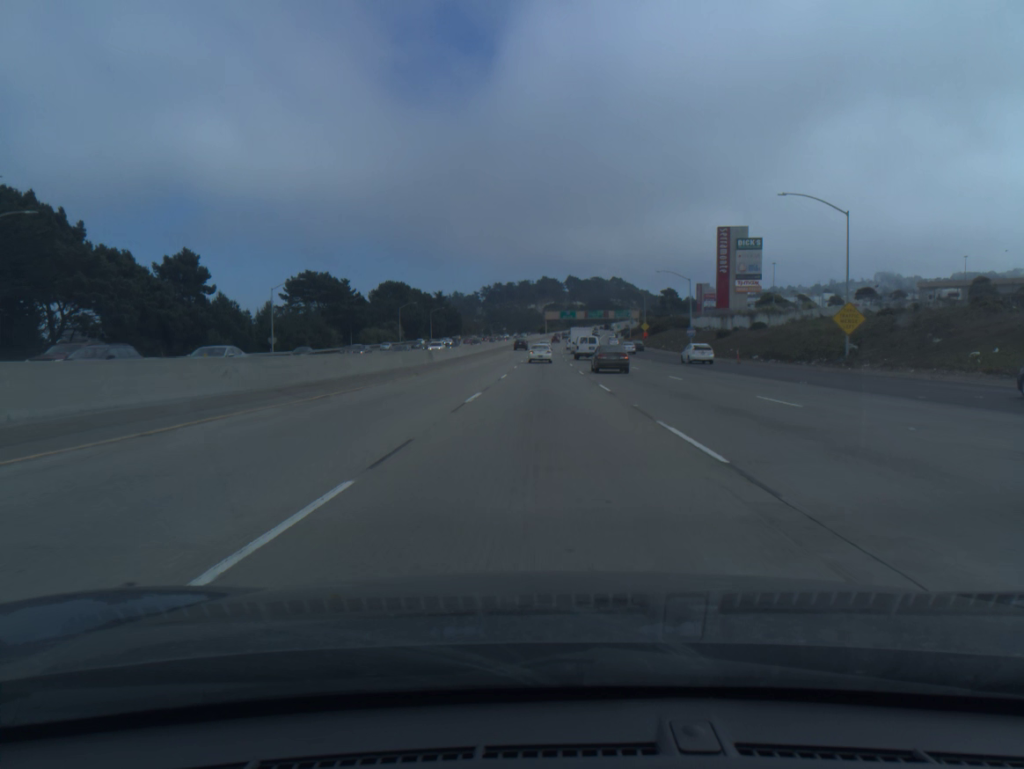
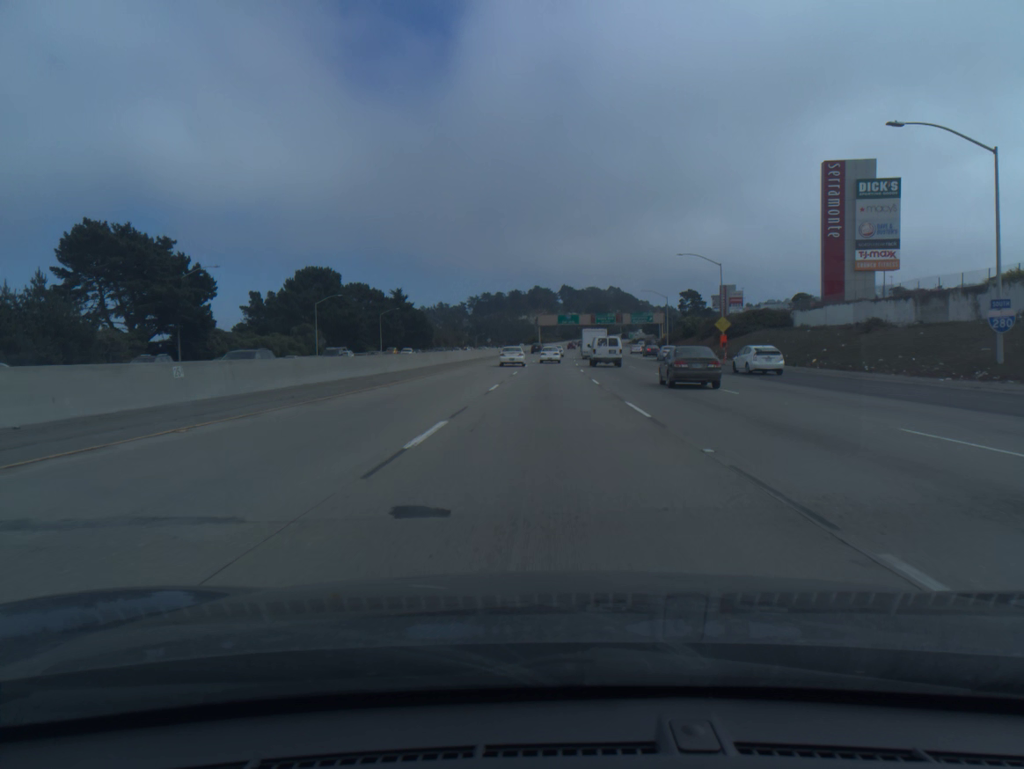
(+0.3, +66.9) m; +1°
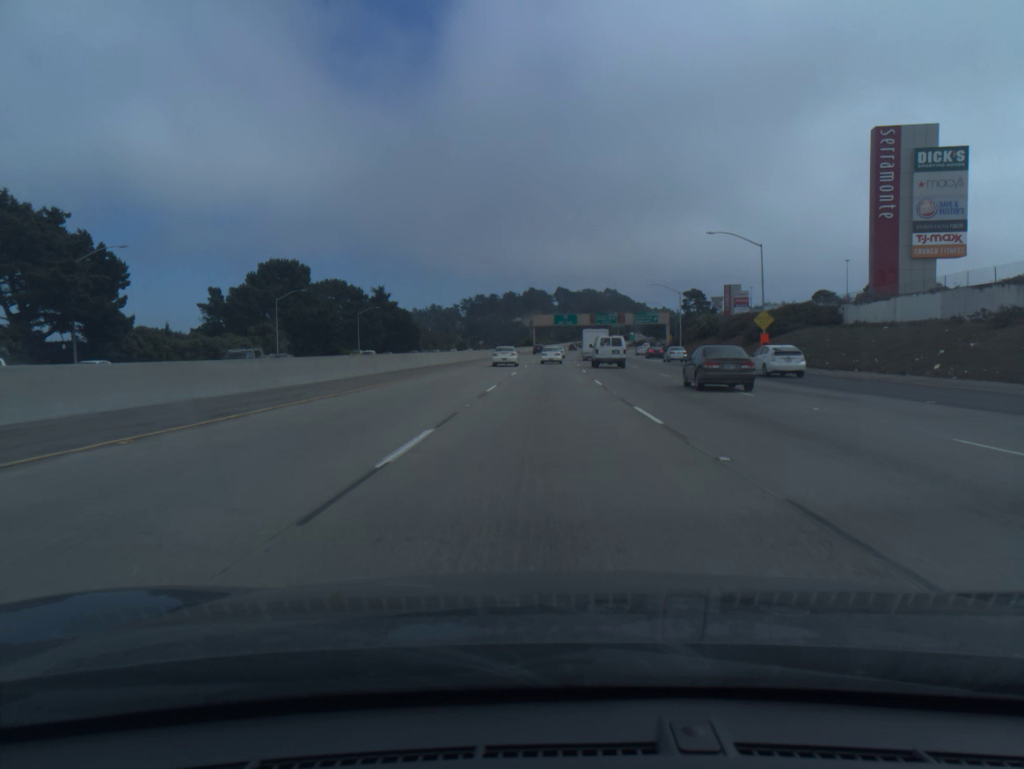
(0.0, +16.3) m; 0°
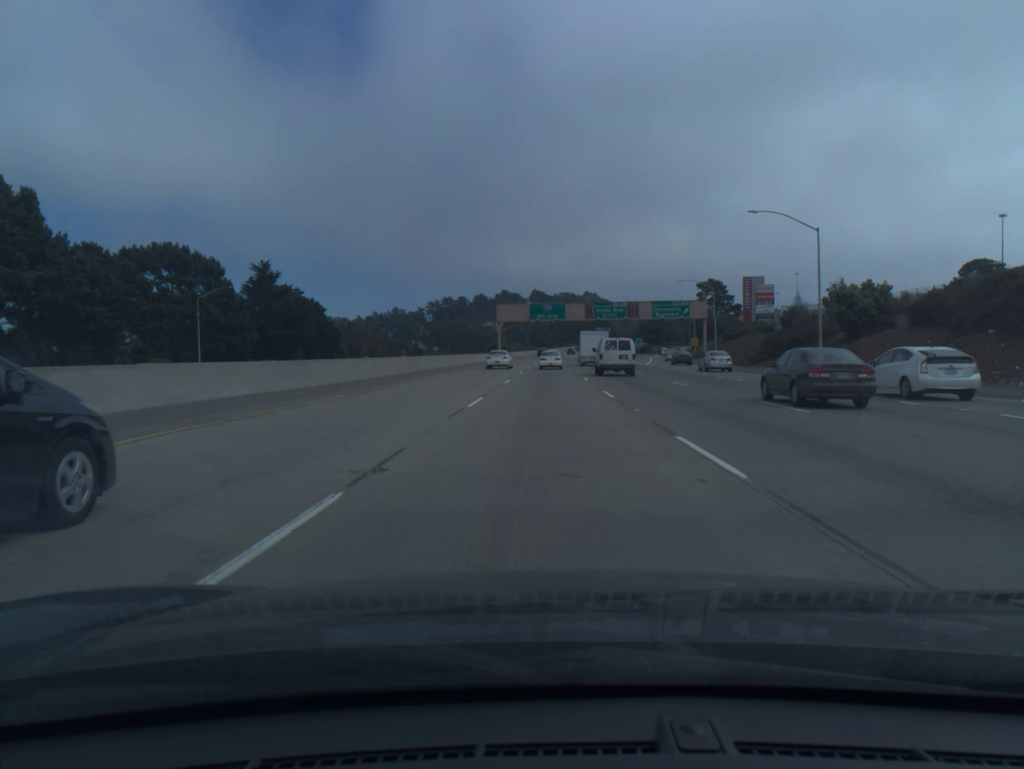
(+1.0, +63.8) m; +2°
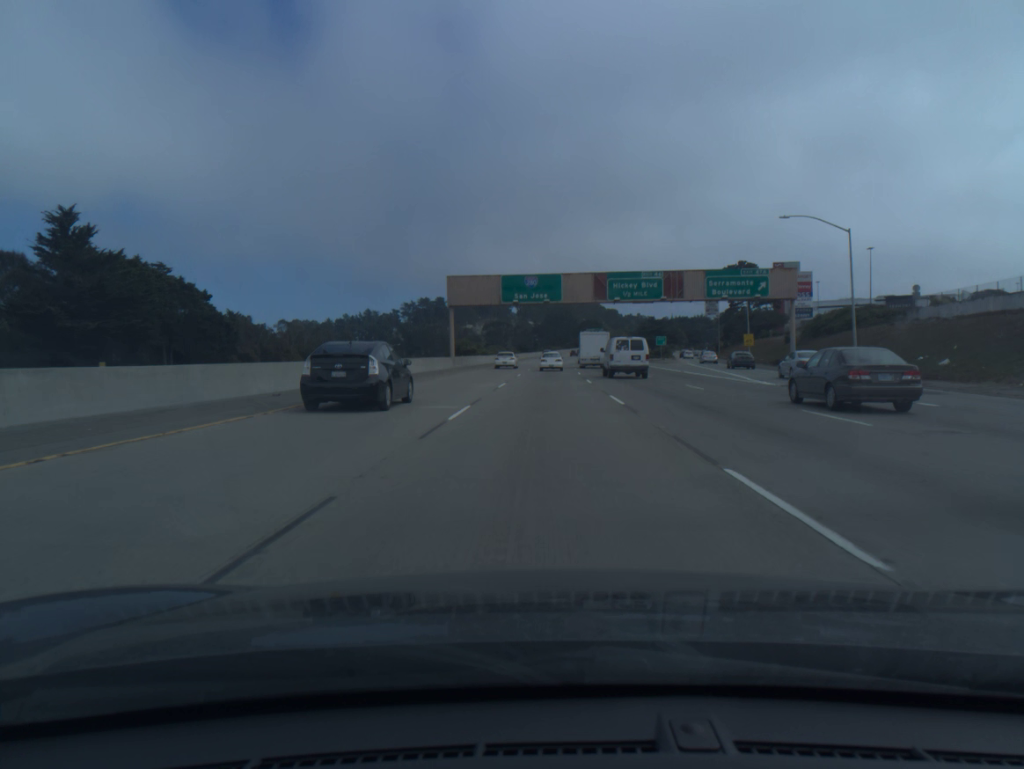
(+0.5, +47.2) m; +1°
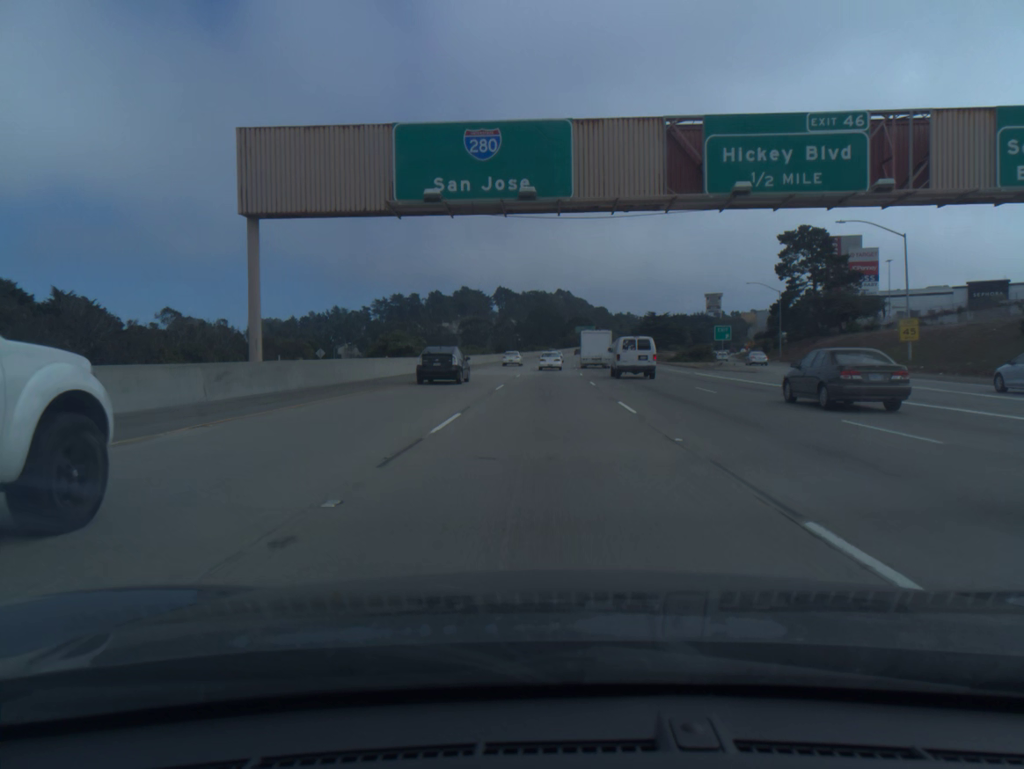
(+0.5, +46.6) m; +1°
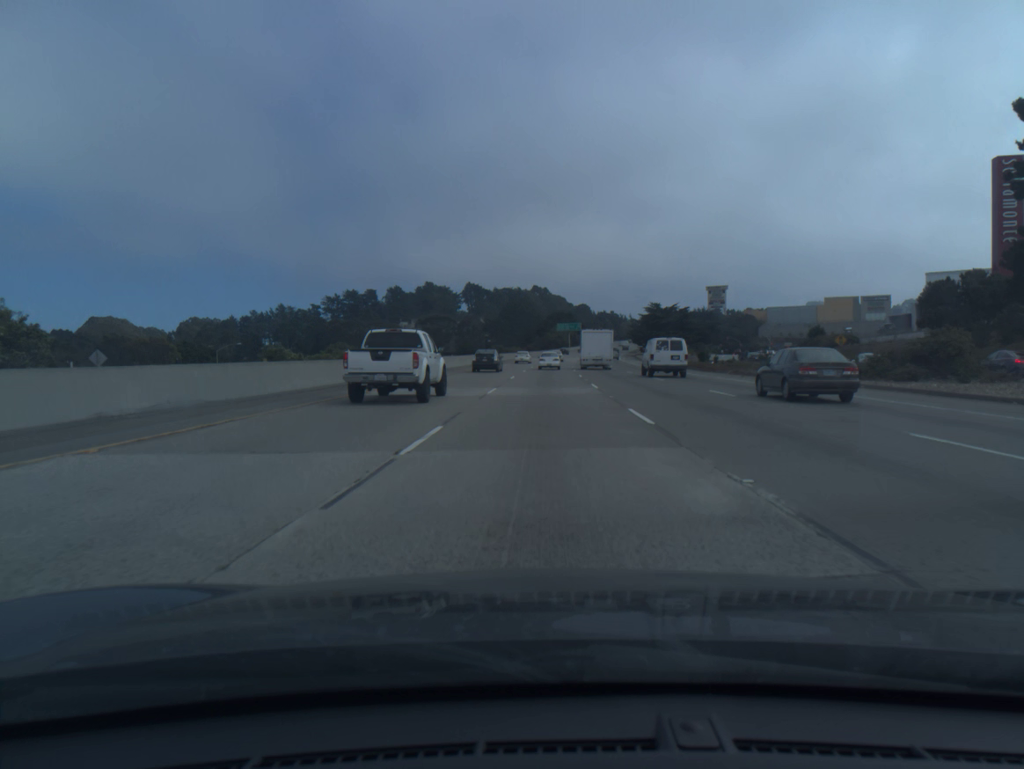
(+0.9, +61.5) m; +2°
